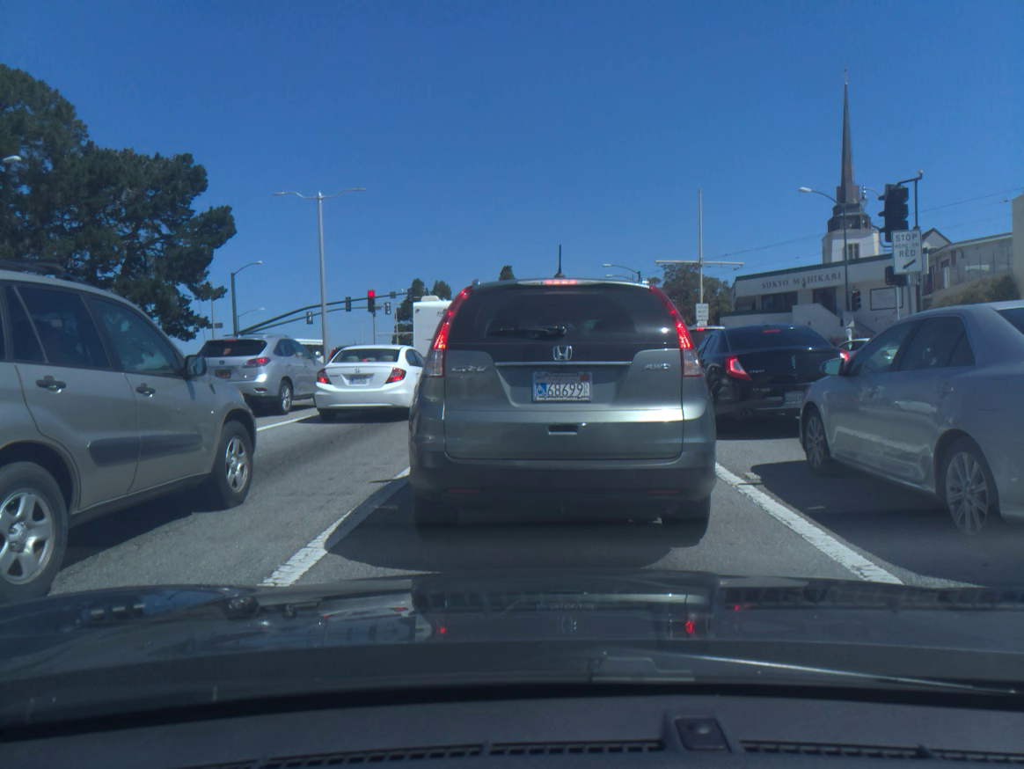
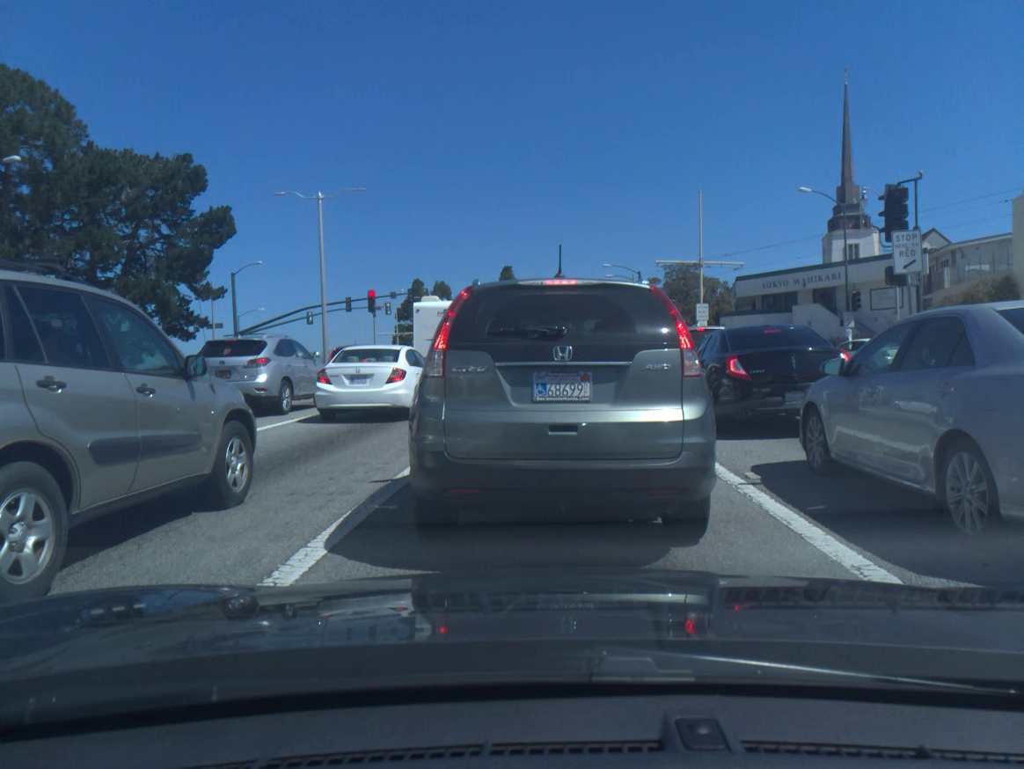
(0.0, 0.0) m; 0°
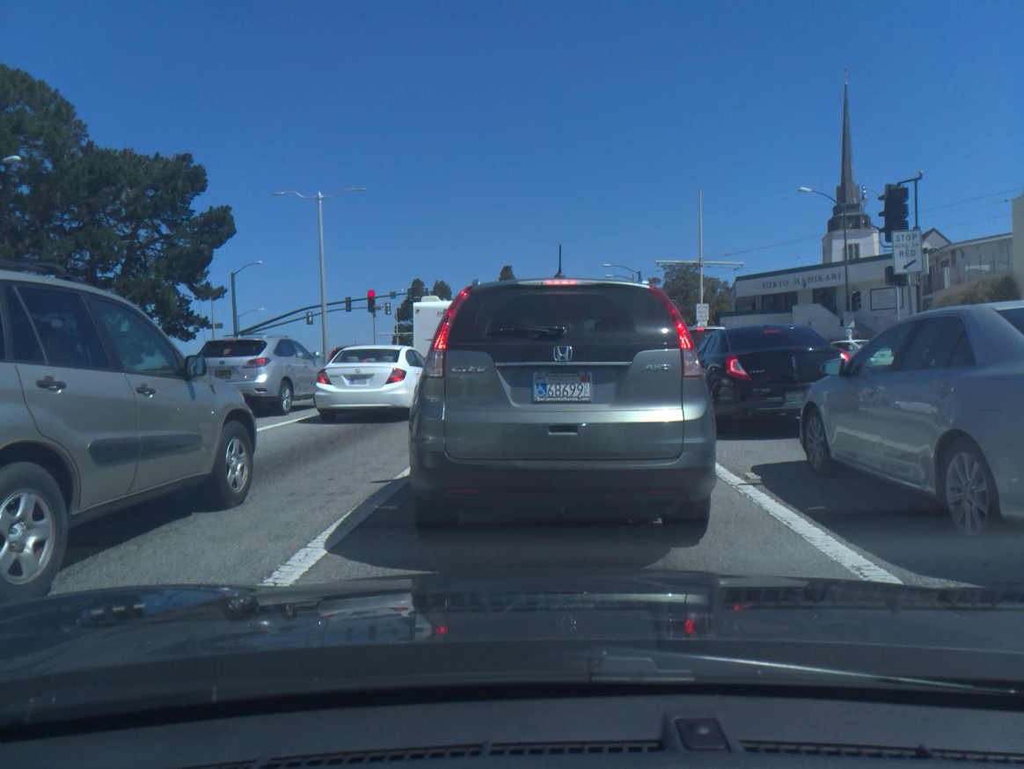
(0.0, 0.0) m; 0°
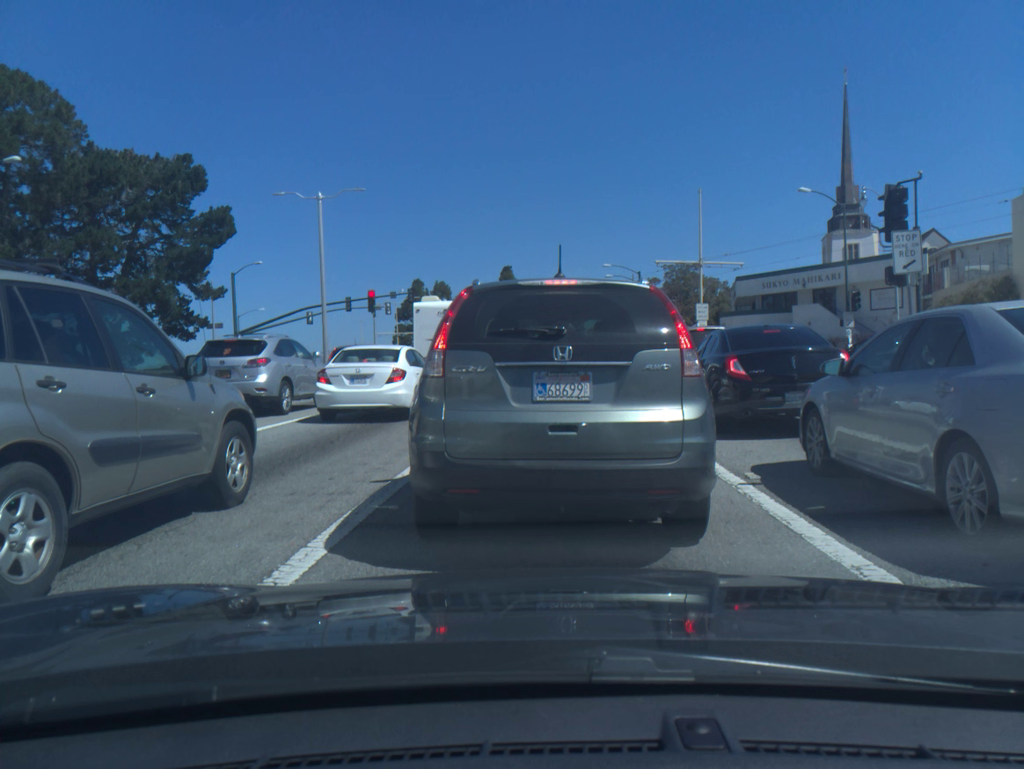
(0.0, 0.0) m; 0°
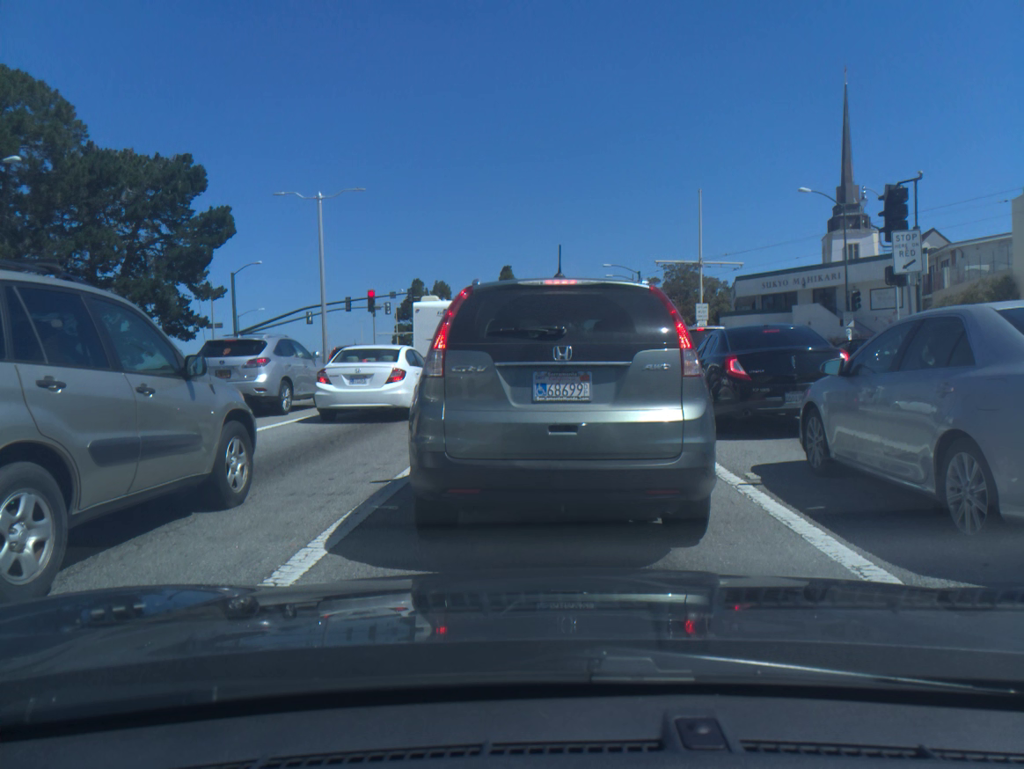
(0.0, 0.0) m; 0°
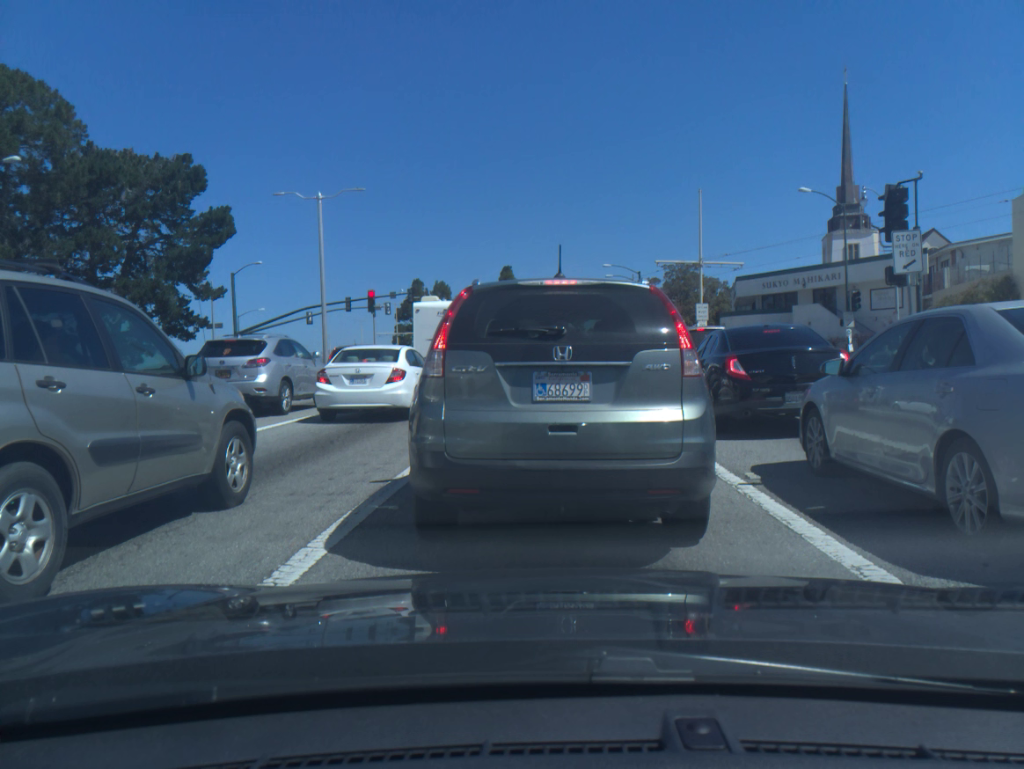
(0.0, 0.0) m; 0°
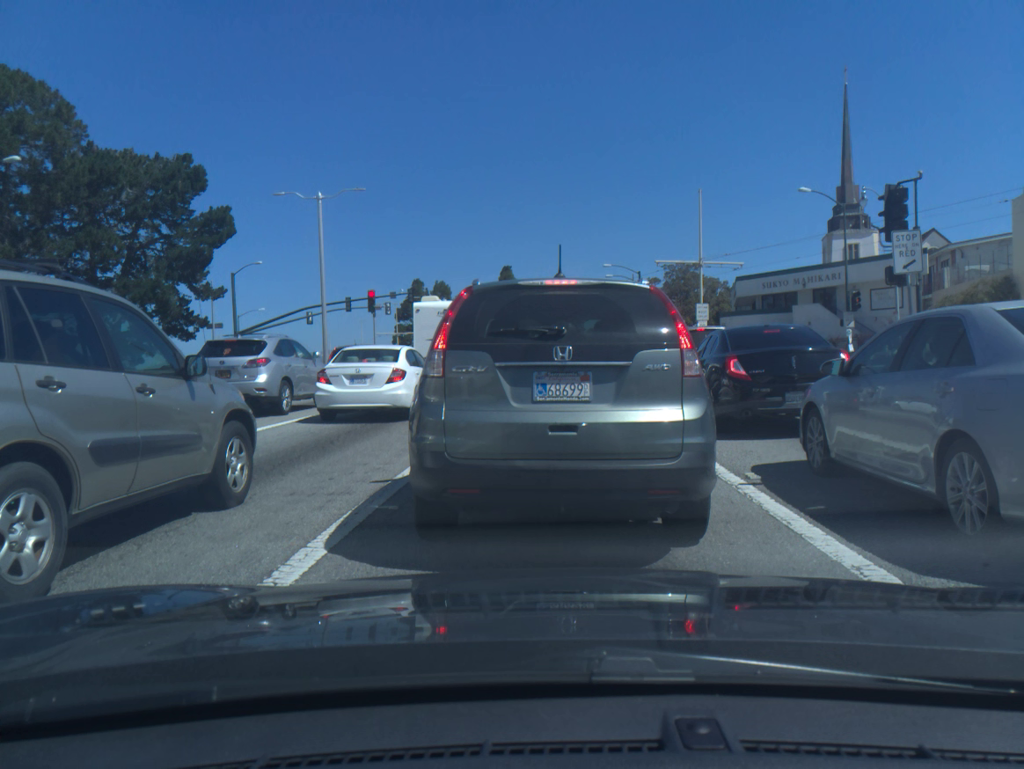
(0.0, 0.0) m; 0°
